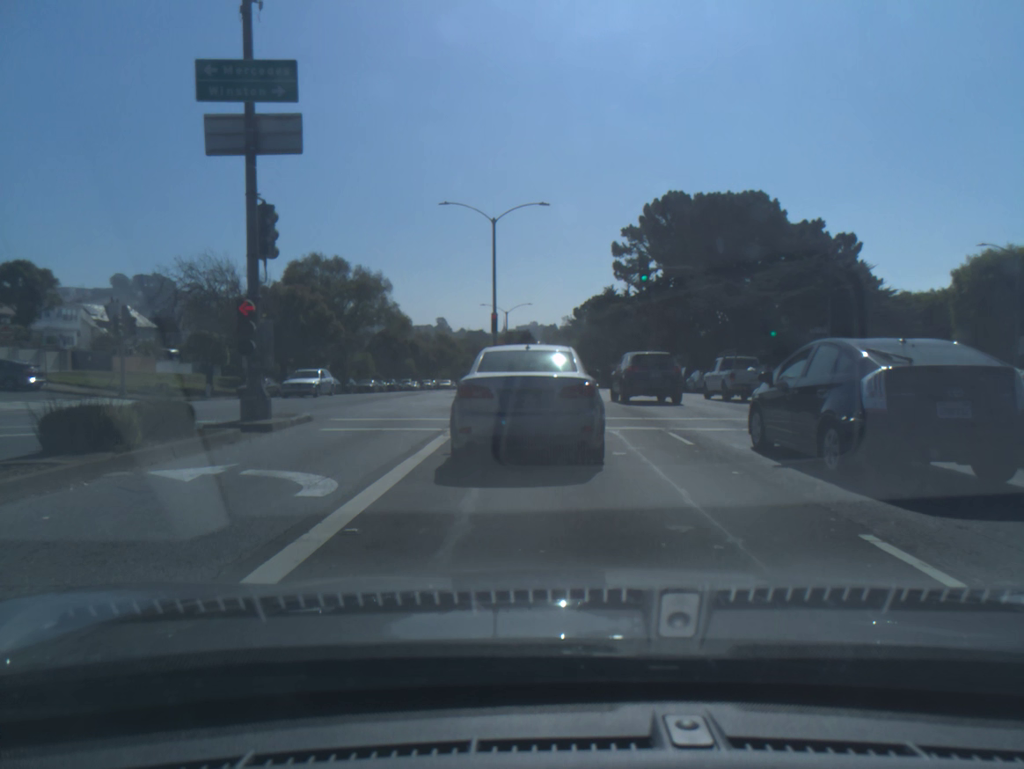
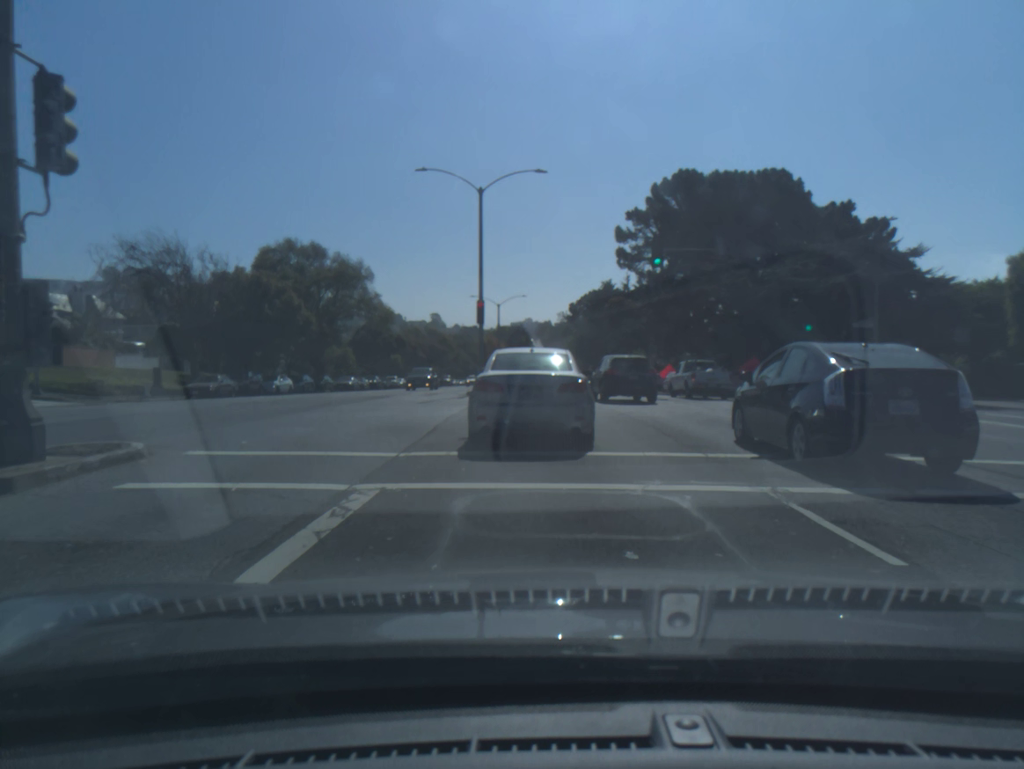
(+0.1, +6.6) m; +1°
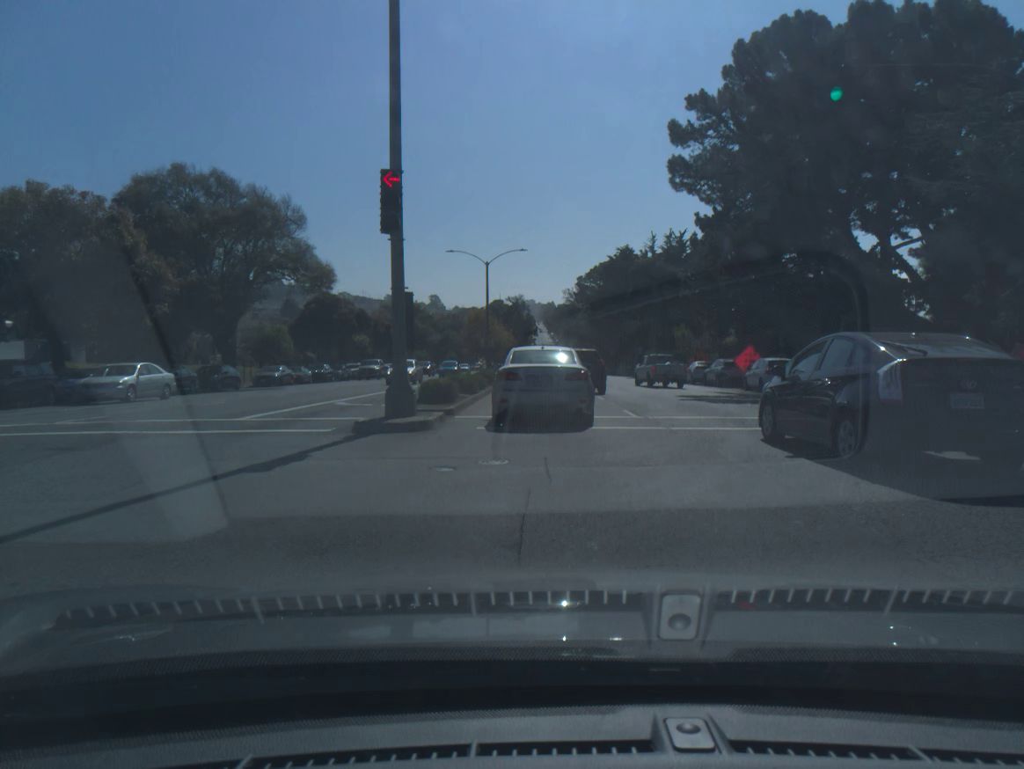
(-0.2, +21.9) m; 0°
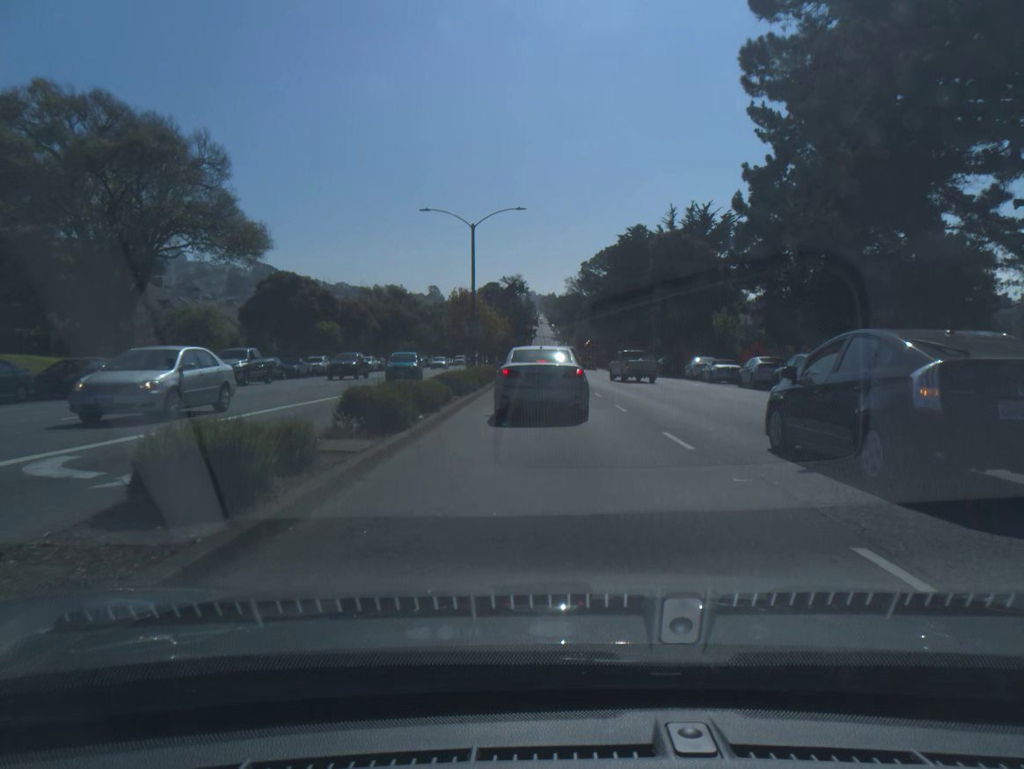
(0.0, +13.4) m; 0°
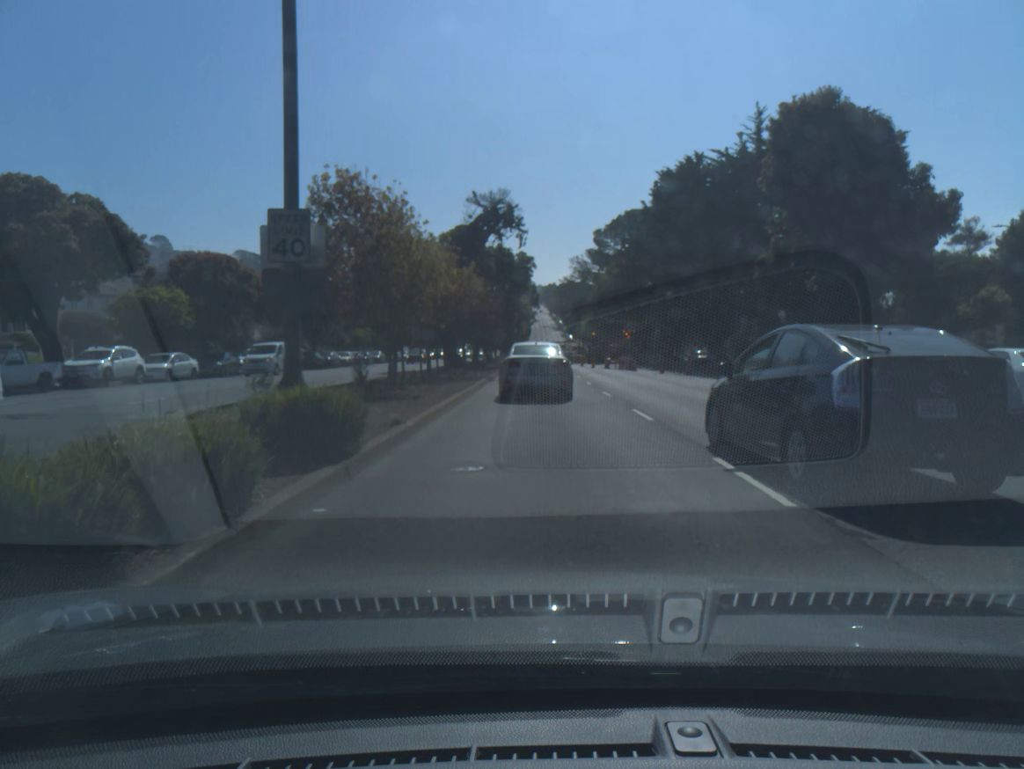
(-0.1, +33.2) m; 0°
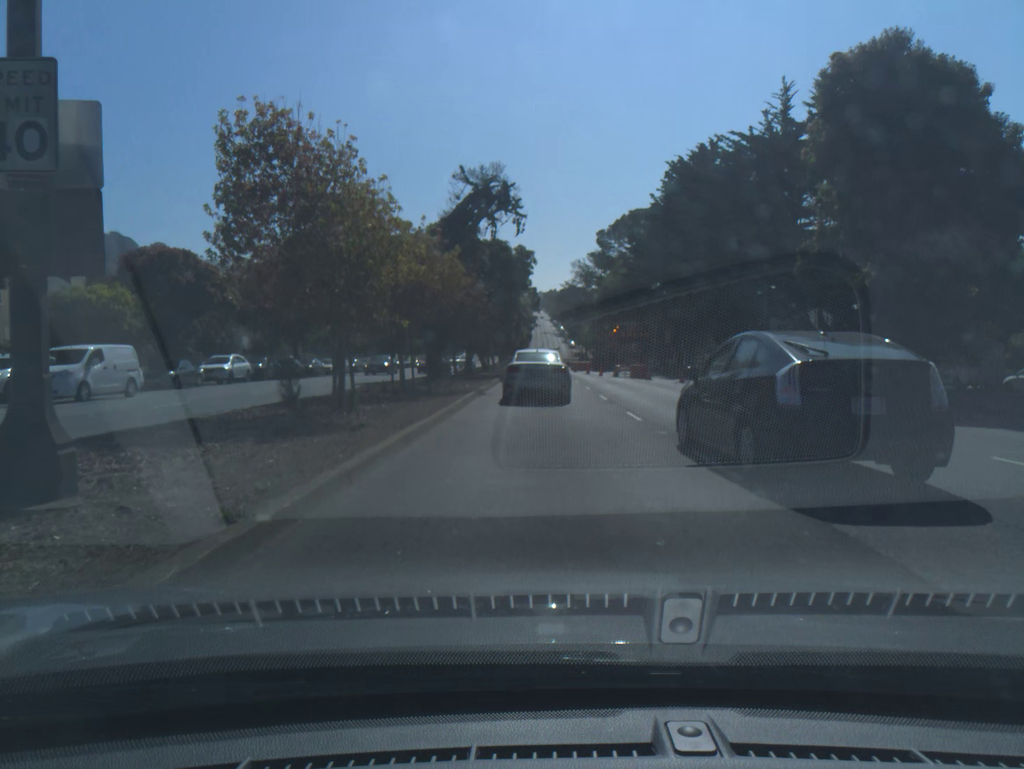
(0.0, +6.0) m; 0°
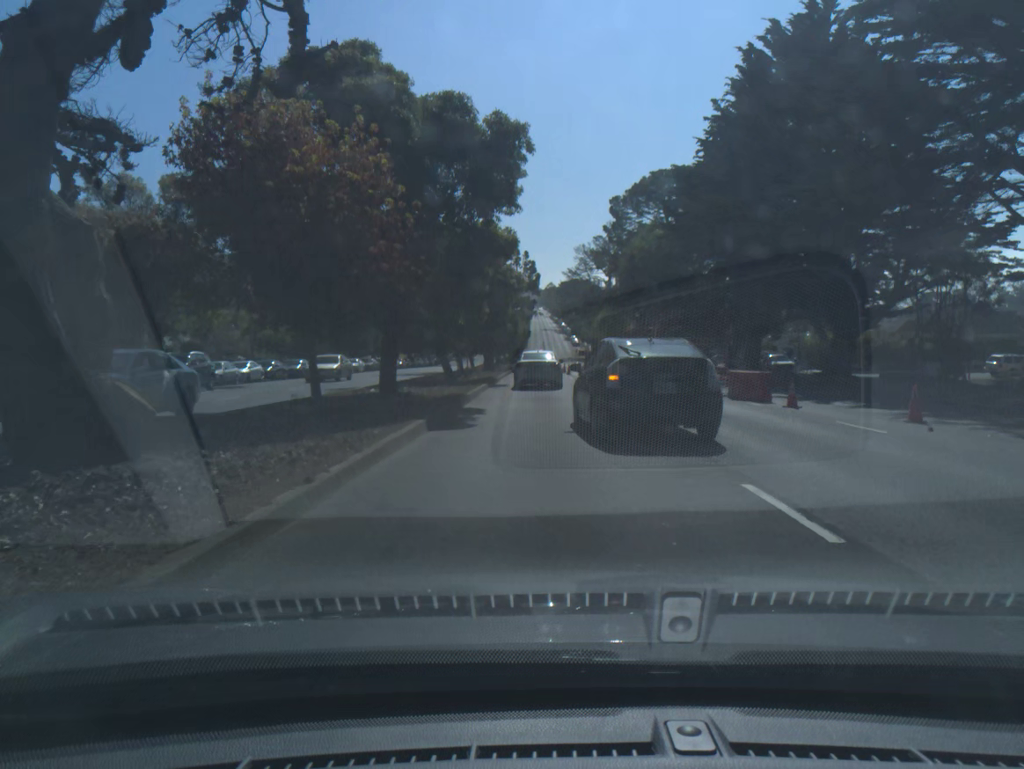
(+0.2, +24.7) m; 0°
